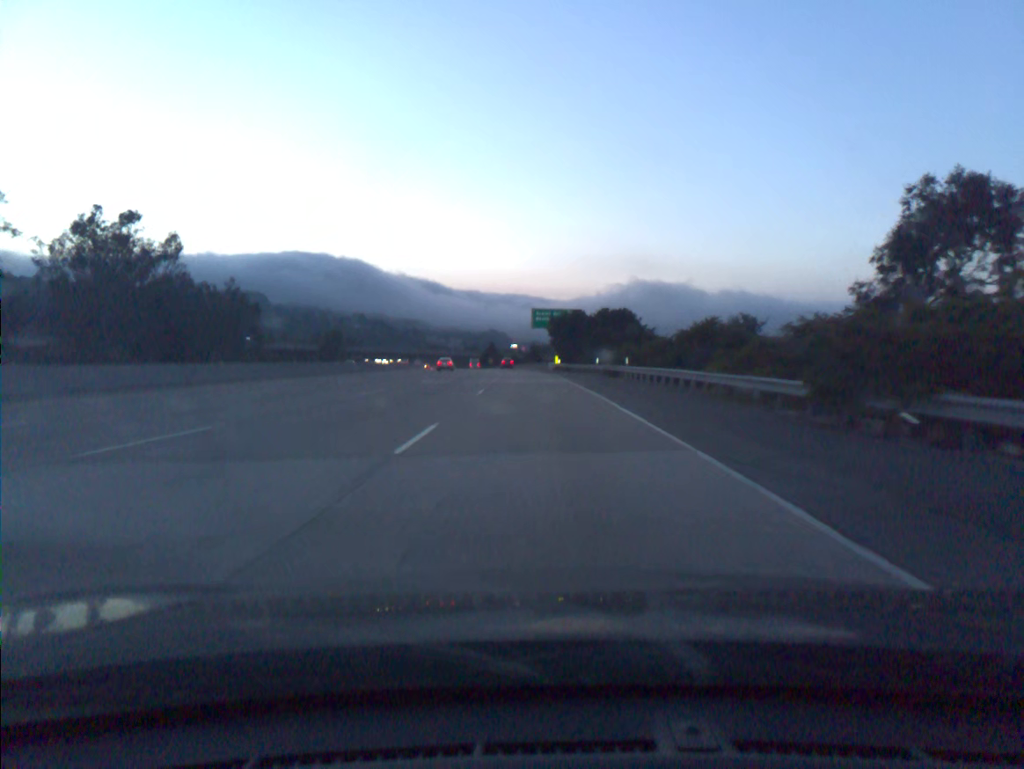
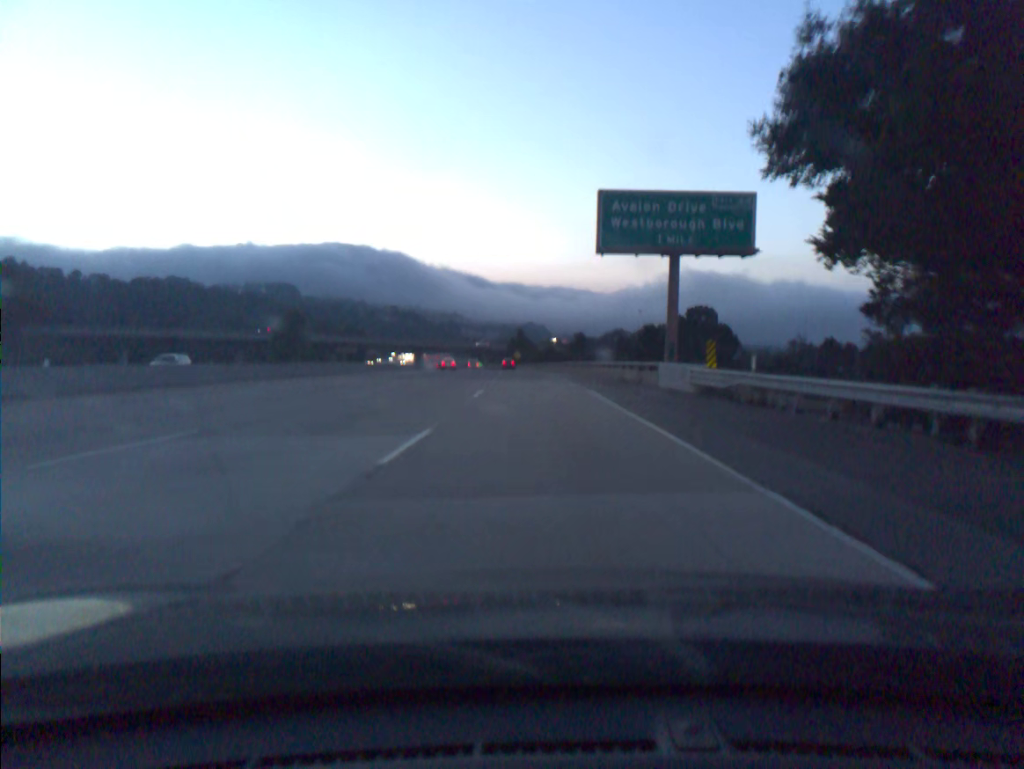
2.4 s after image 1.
(-1.9, +73.9) m; -3°
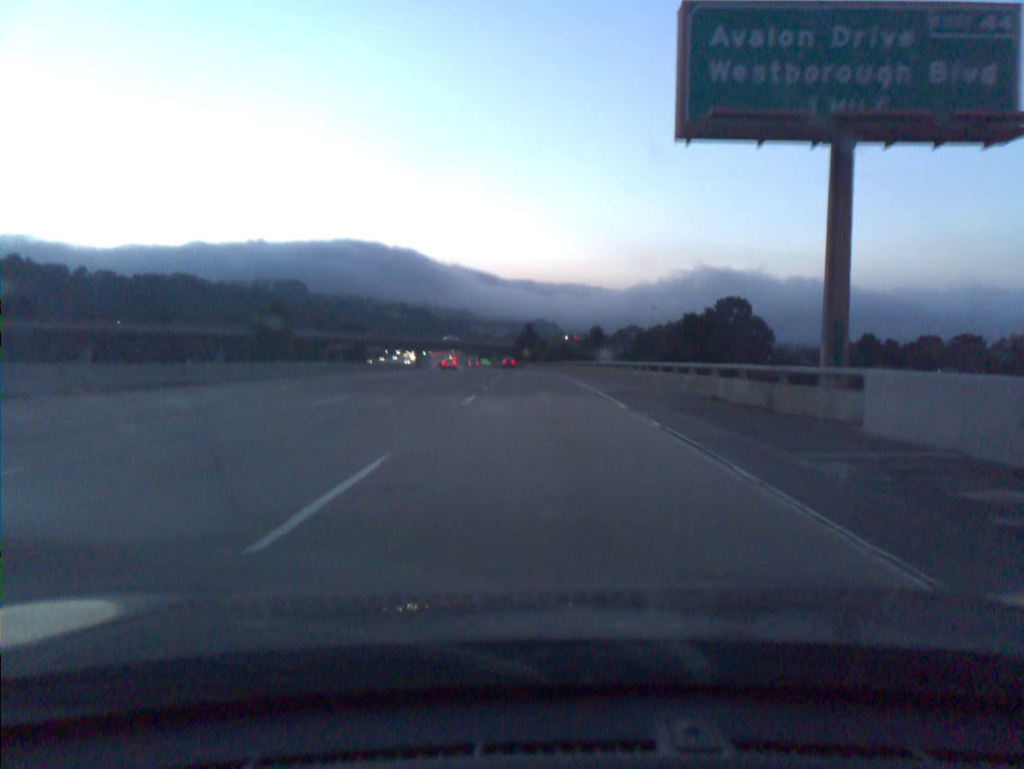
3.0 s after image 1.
(-0.1, +18.4) m; -1°
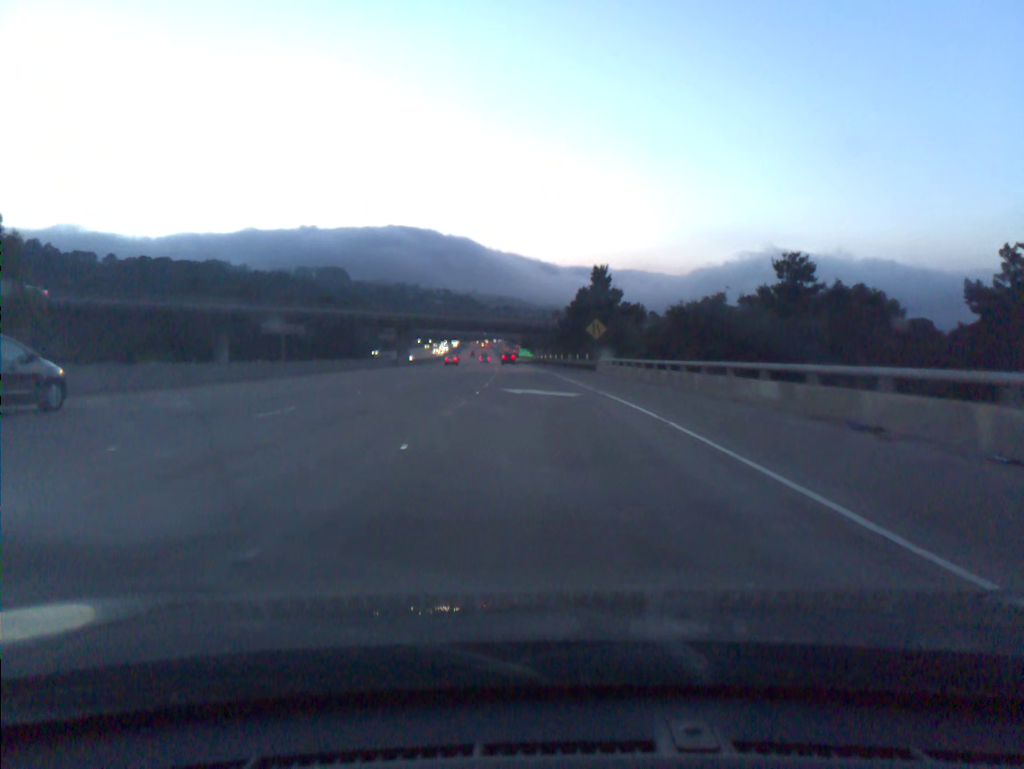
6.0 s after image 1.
(-2.9, +92.0) m; -4°
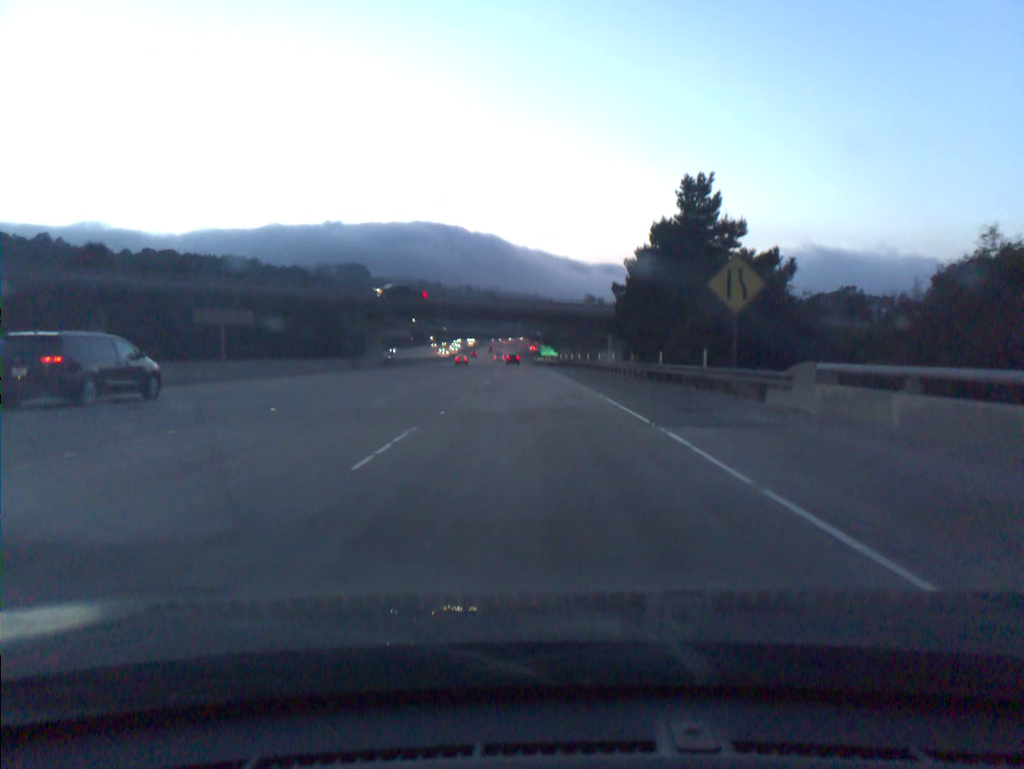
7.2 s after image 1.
(-0.5, +36.9) m; -2°
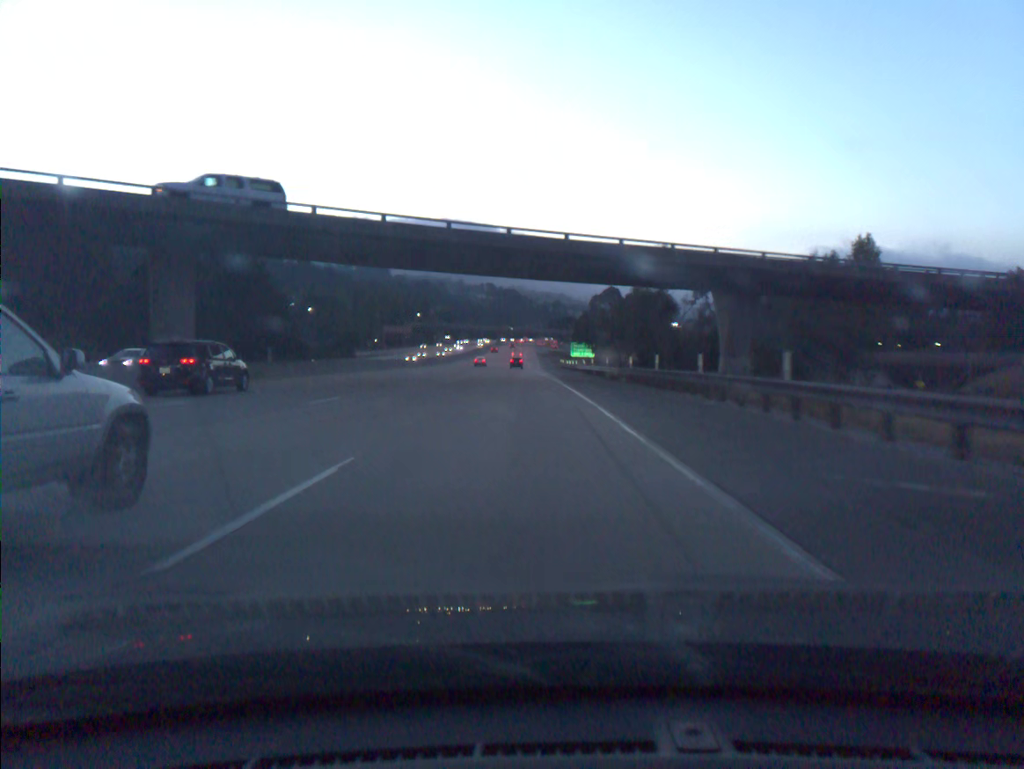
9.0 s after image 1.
(-0.7, +54.5) m; -2°
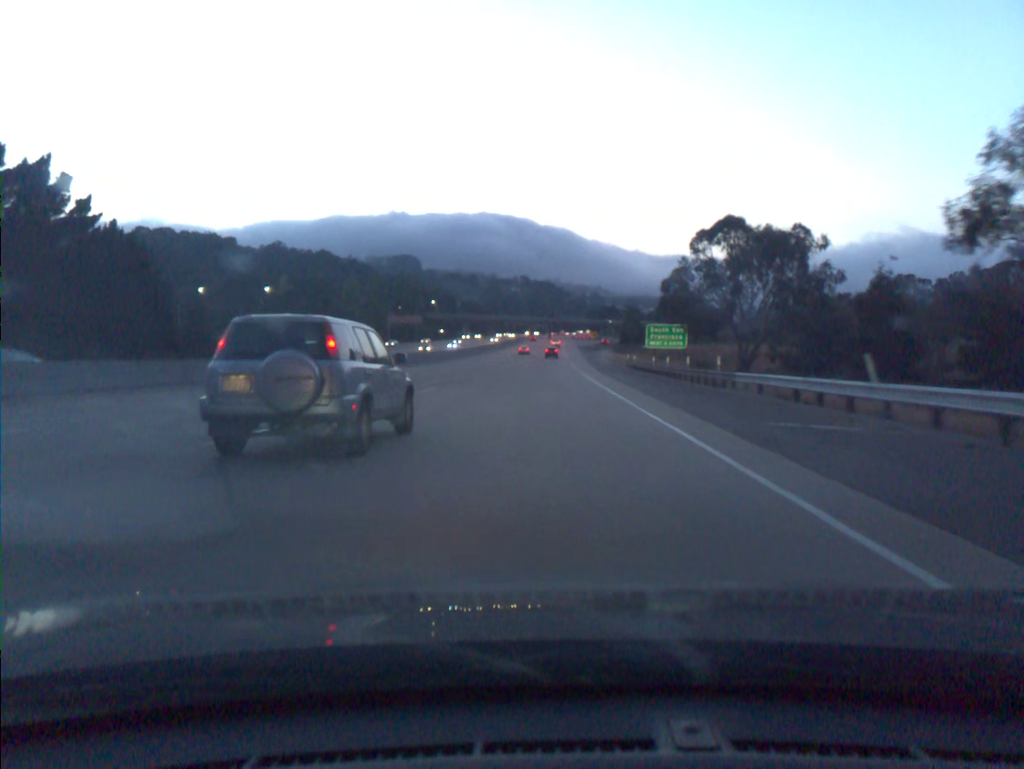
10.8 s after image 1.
(-1.4, +53.6) m; -3°
